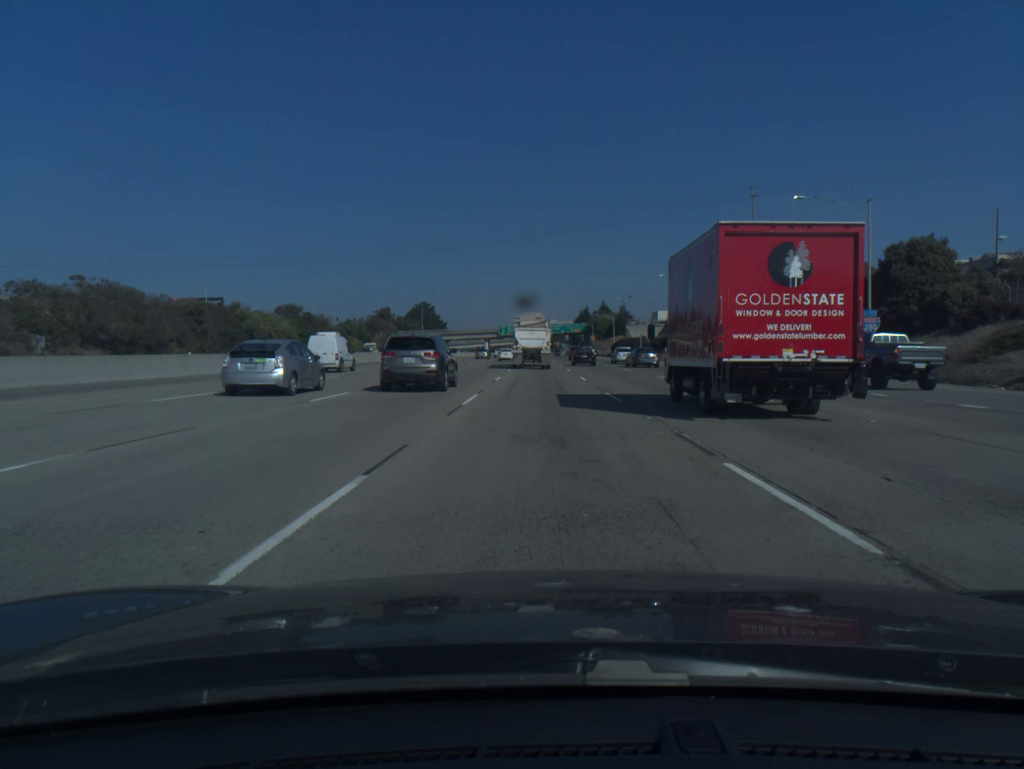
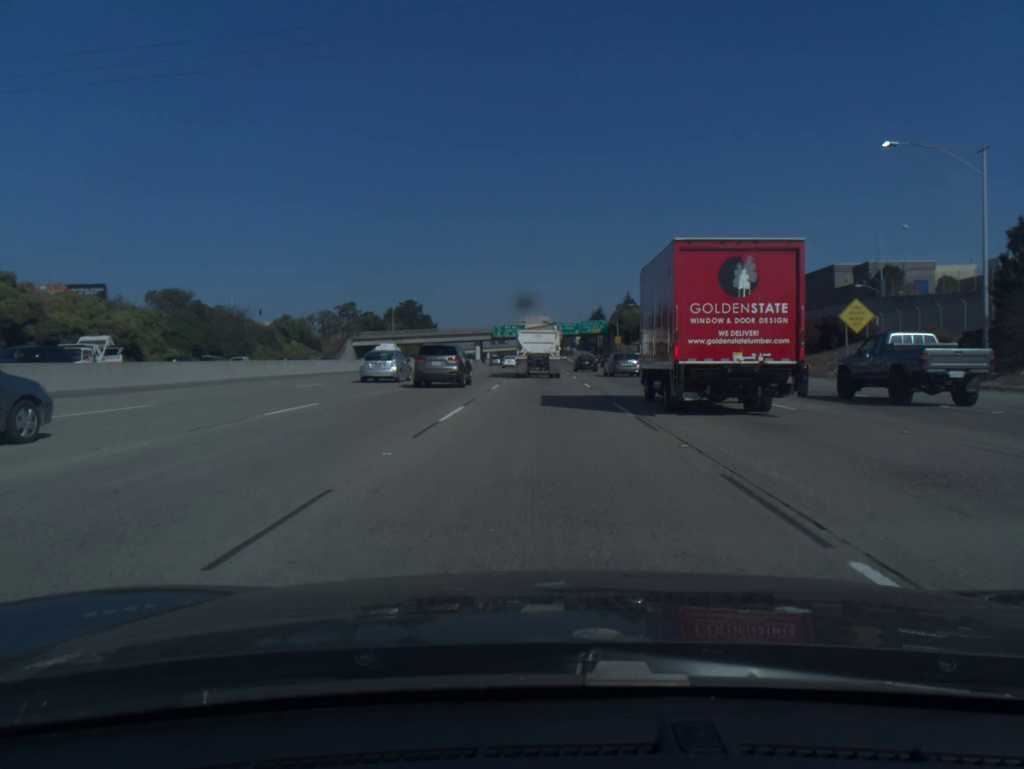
(-0.2, +60.5) m; -1°
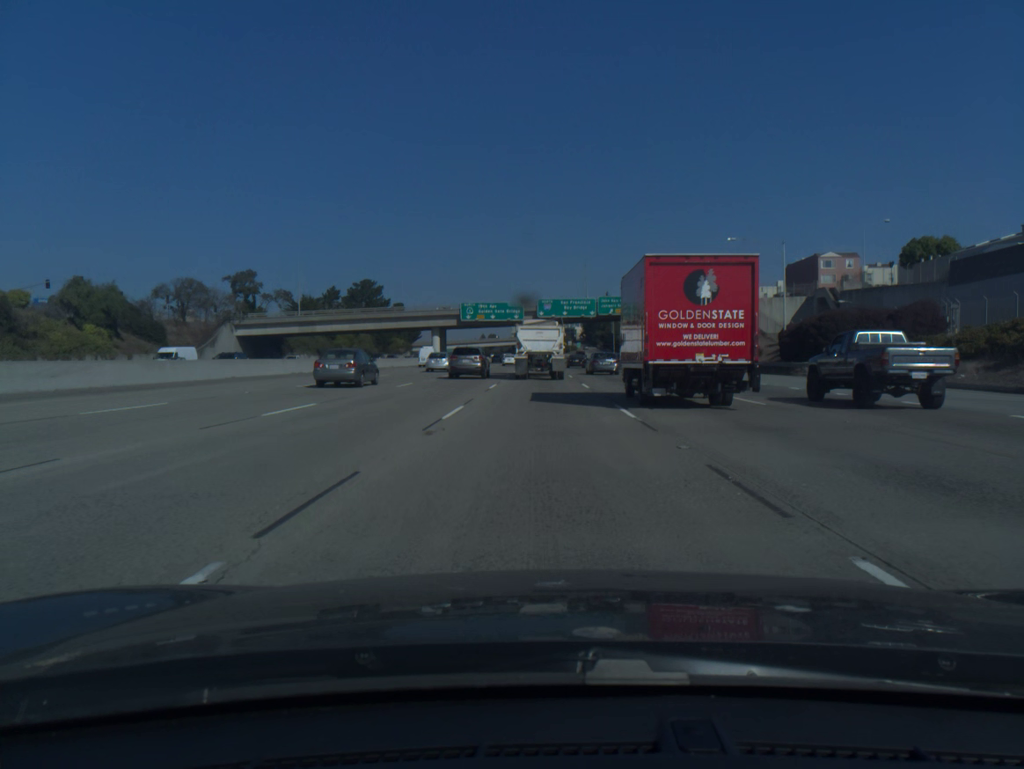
(+0.1, +70.3) m; 0°
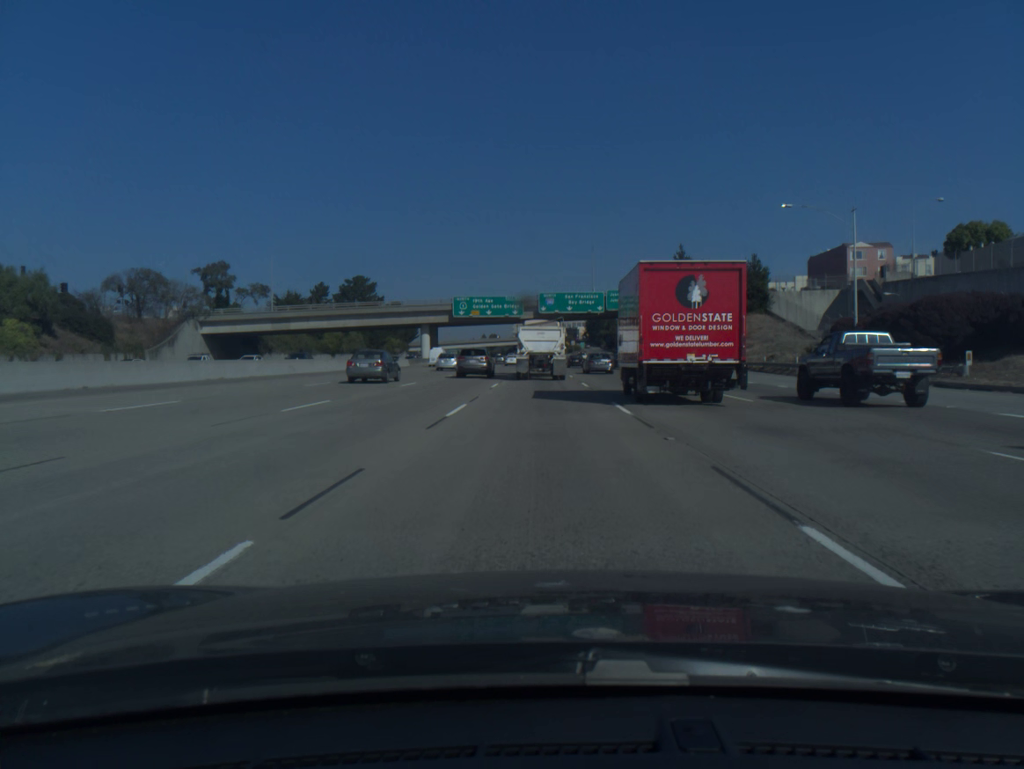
(0.0, +13.6) m; 0°
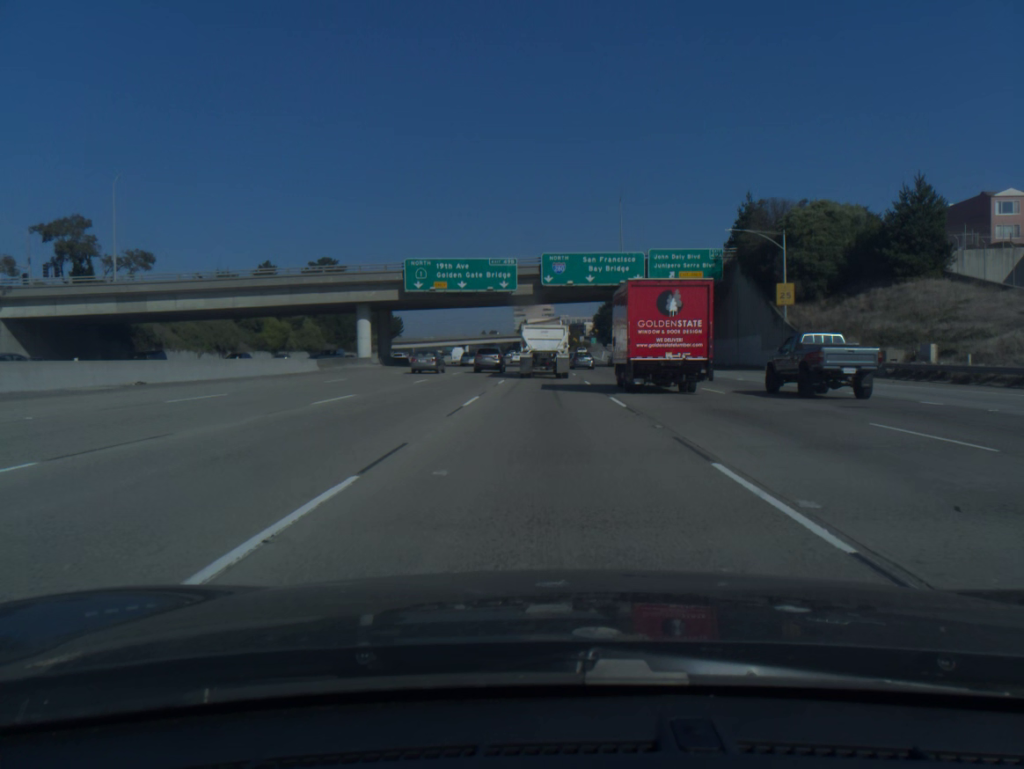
(-0.1, +40.4) m; 0°
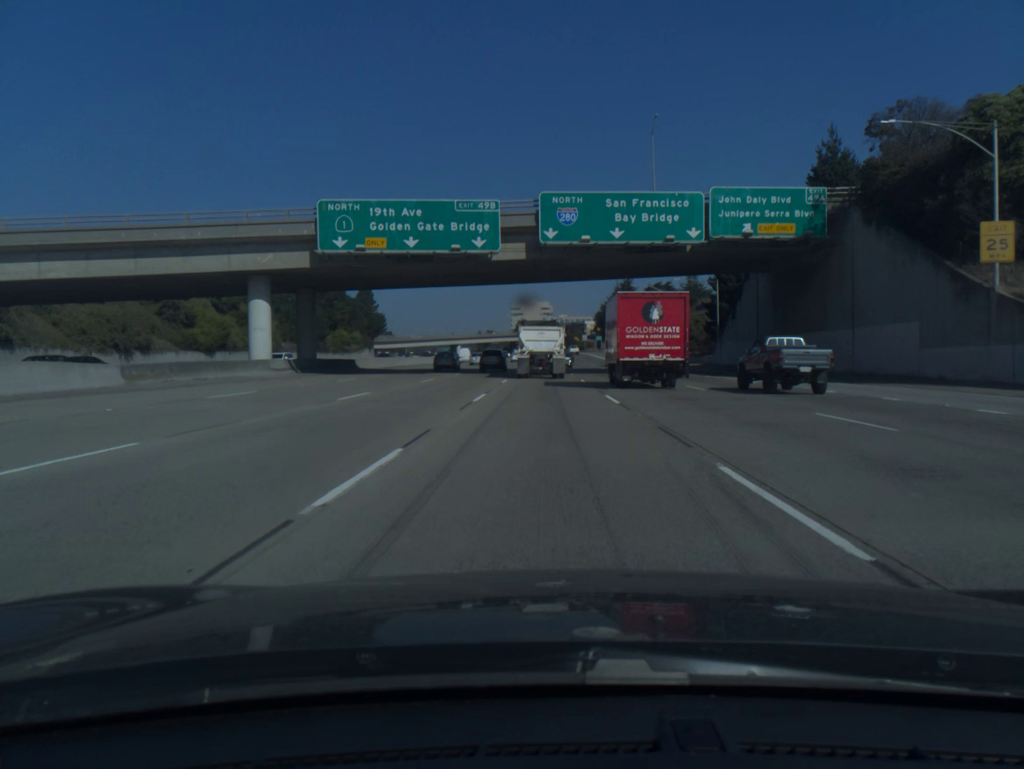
(0.0, +26.5) m; 0°
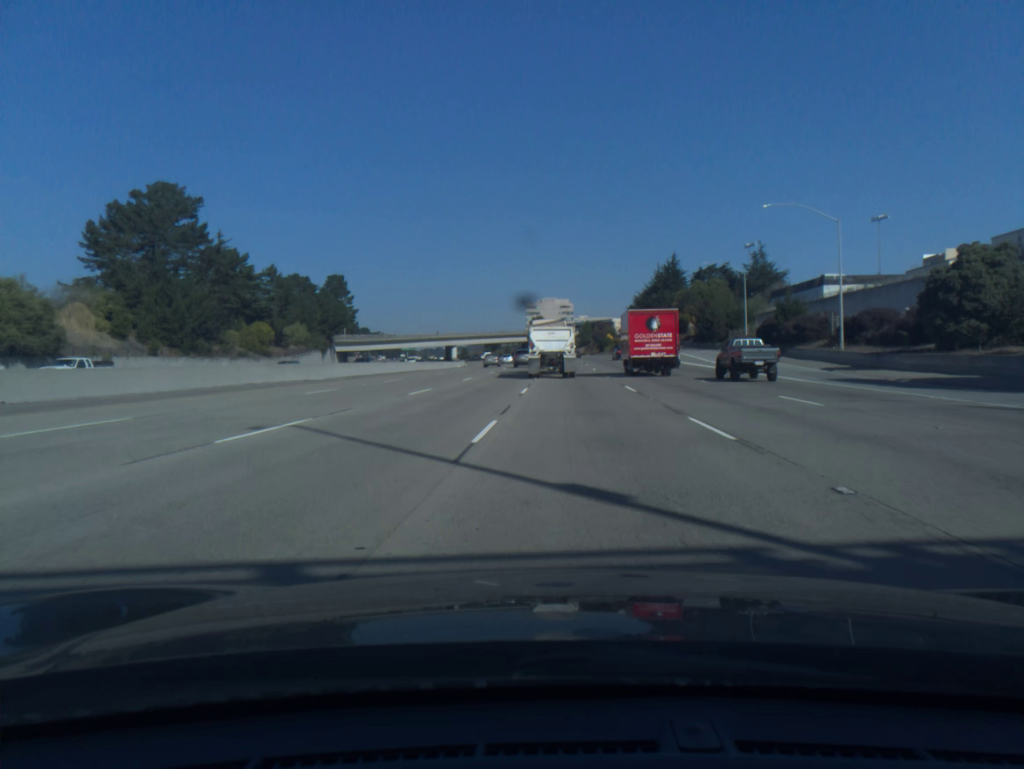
(-0.5, +66.4) m; -1°
